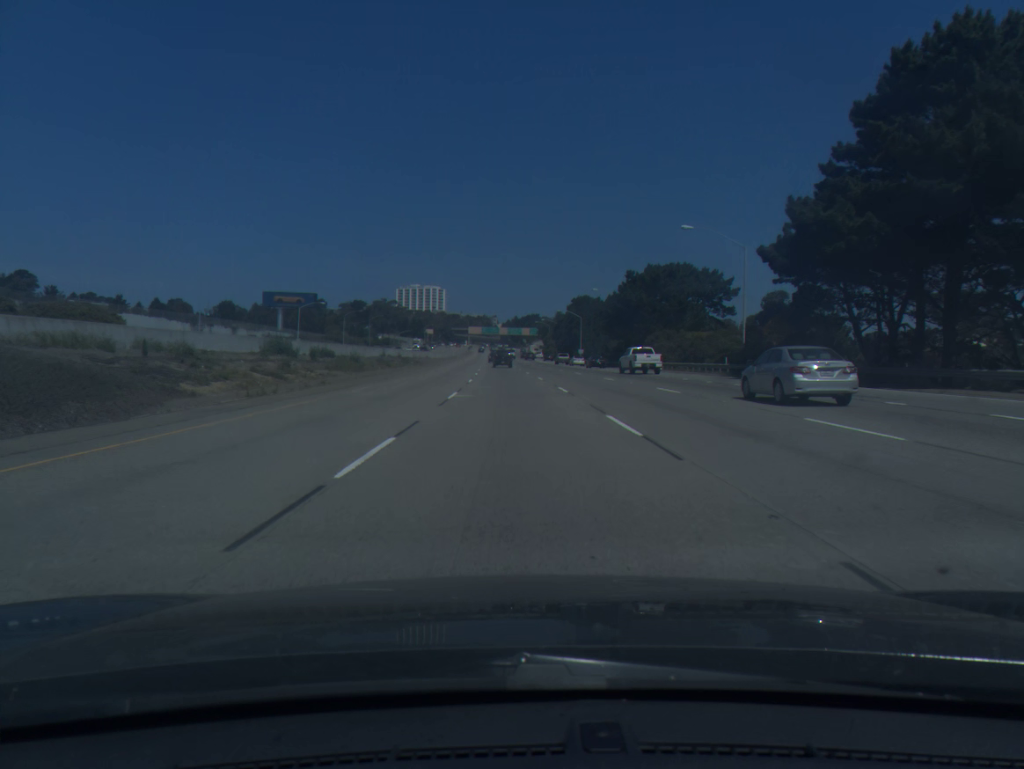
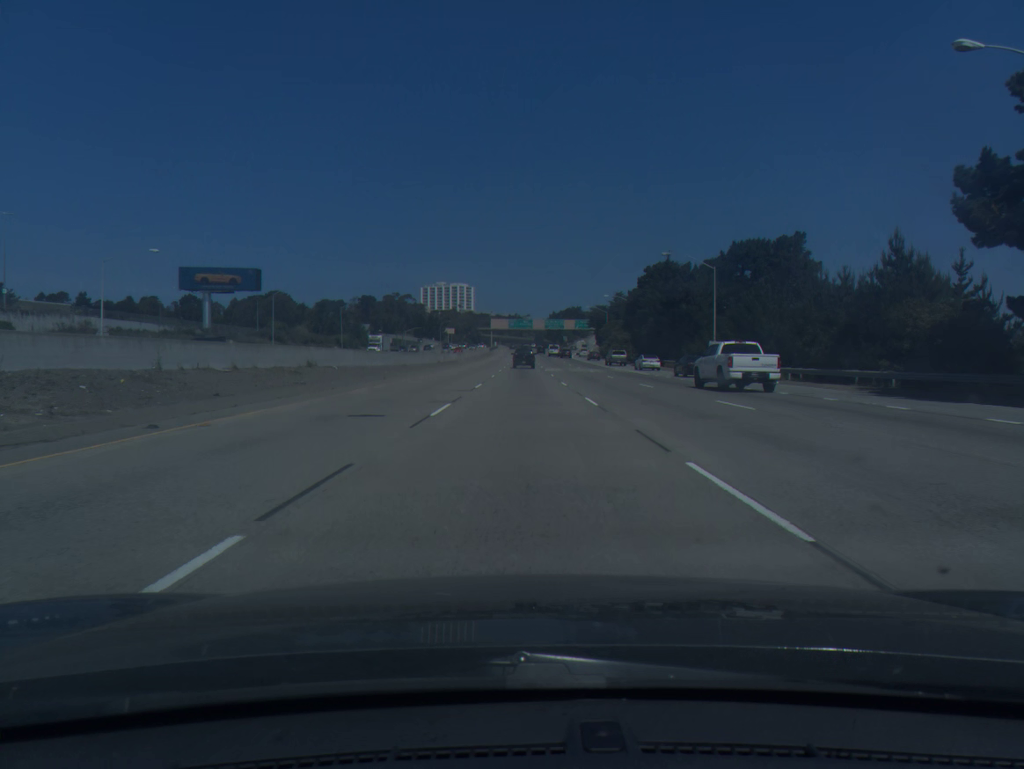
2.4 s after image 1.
(-2.0, +79.8) m; -2°
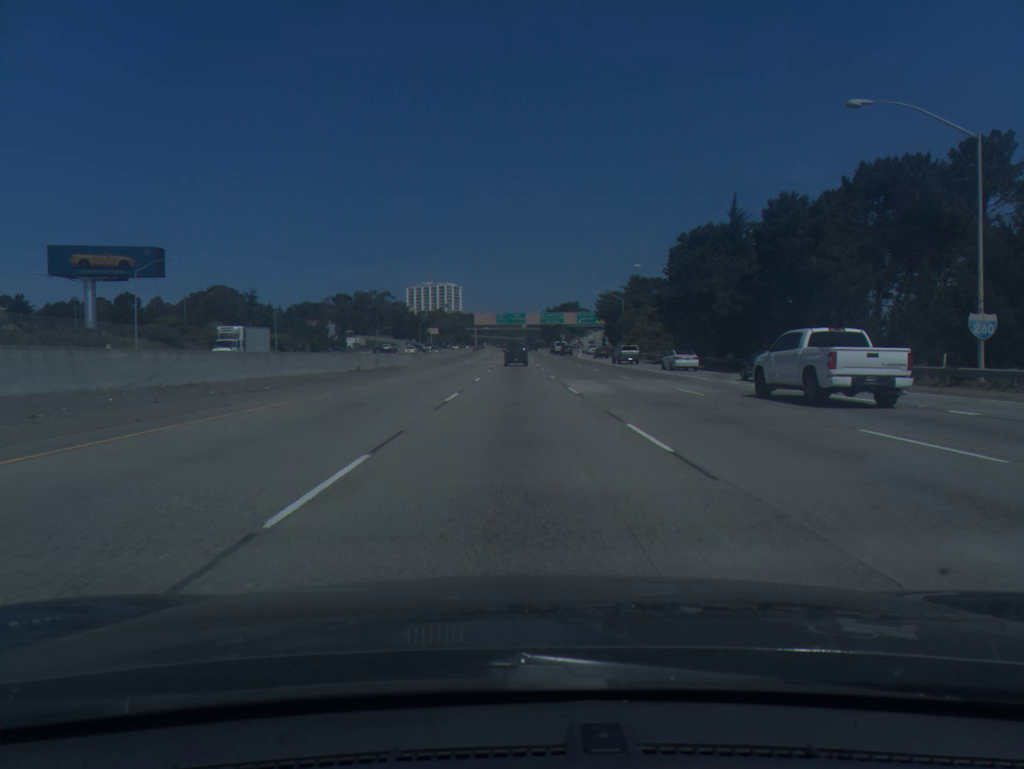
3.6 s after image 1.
(+0.2, +39.5) m; +1°
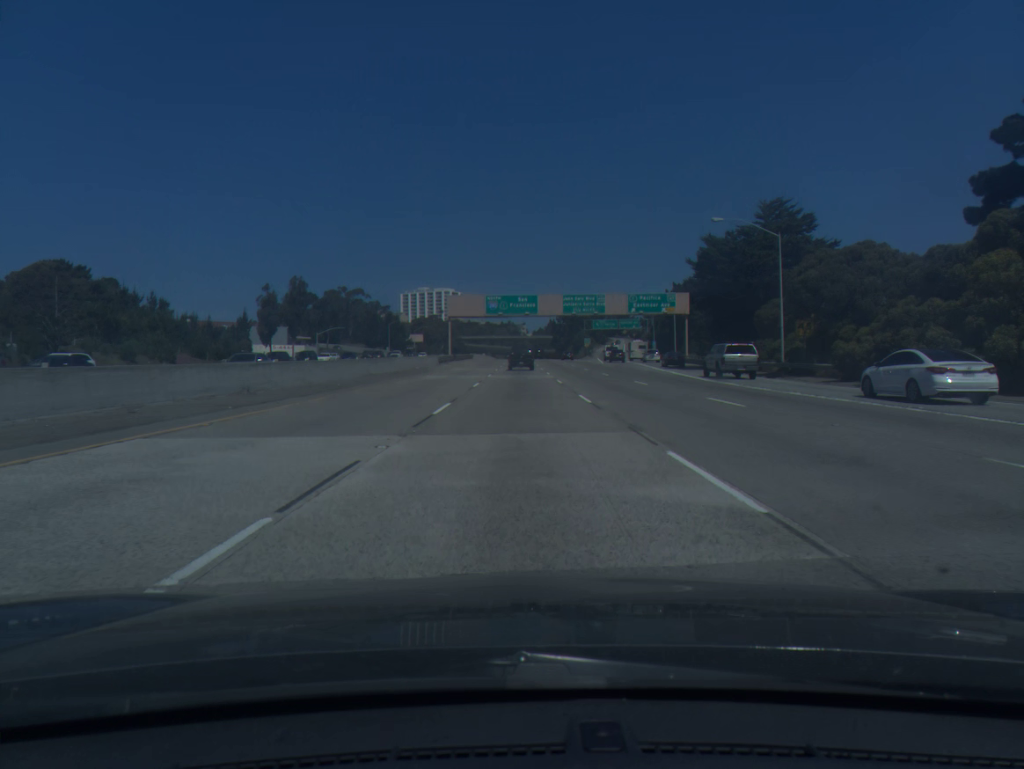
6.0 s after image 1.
(-0.3, +76.8) m; 0°
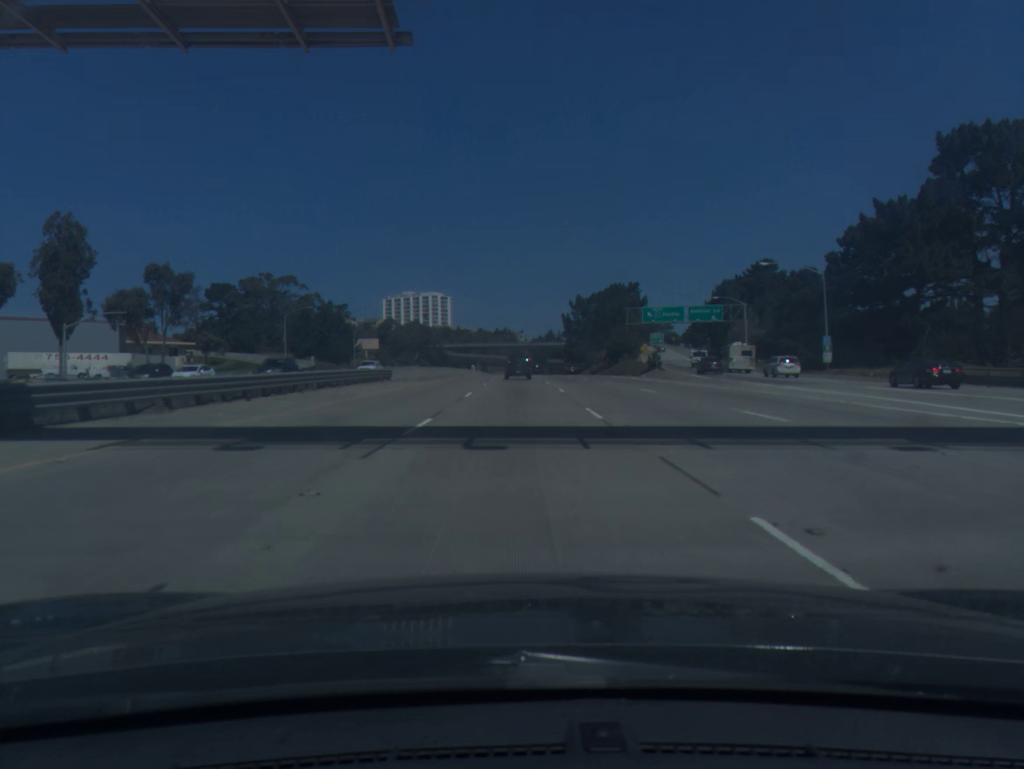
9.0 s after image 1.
(+0.2, +91.8) m; 0°
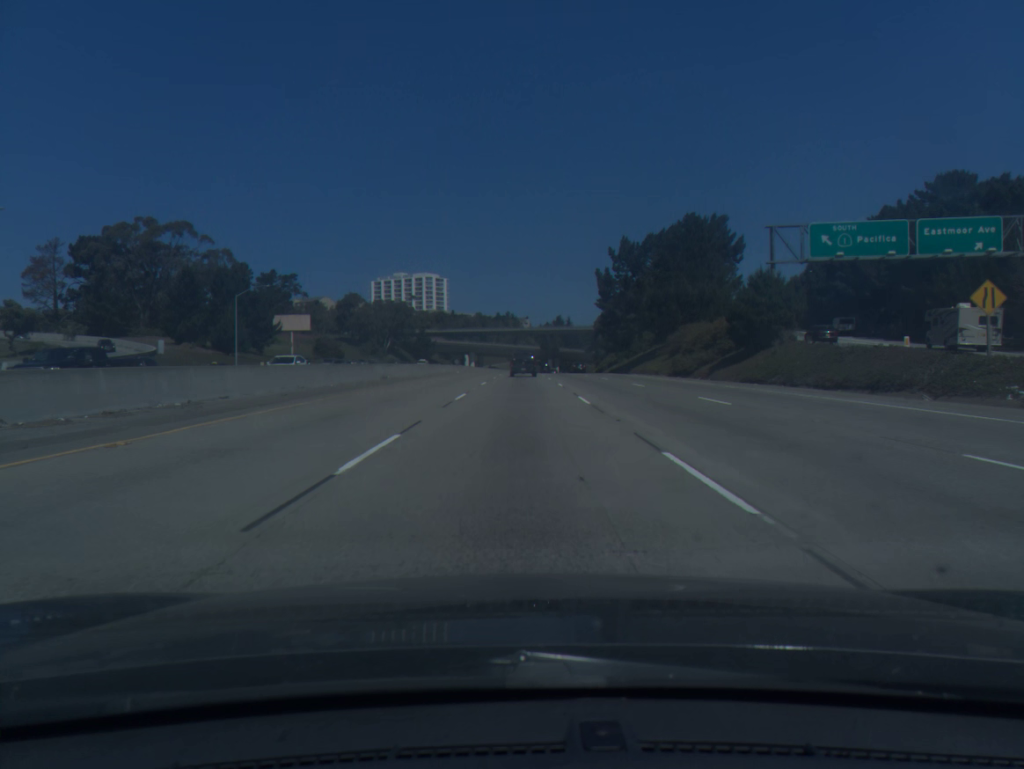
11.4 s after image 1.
(-0.1, +71.3) m; 0°
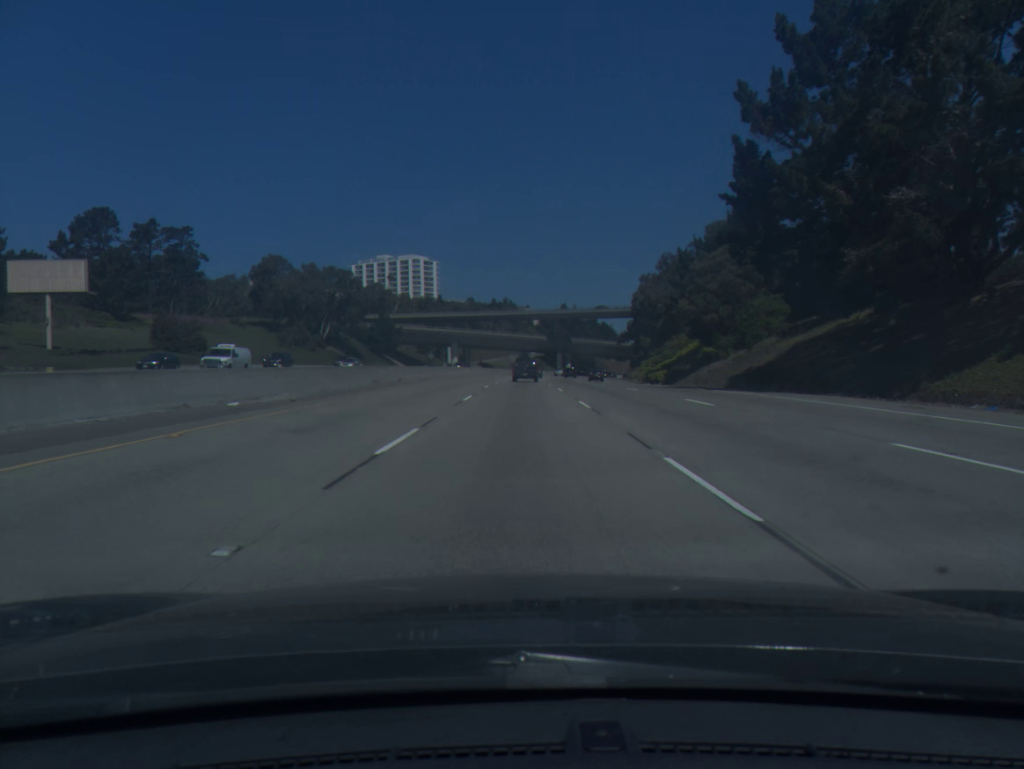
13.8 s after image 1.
(+0.3, +71.2) m; 0°
